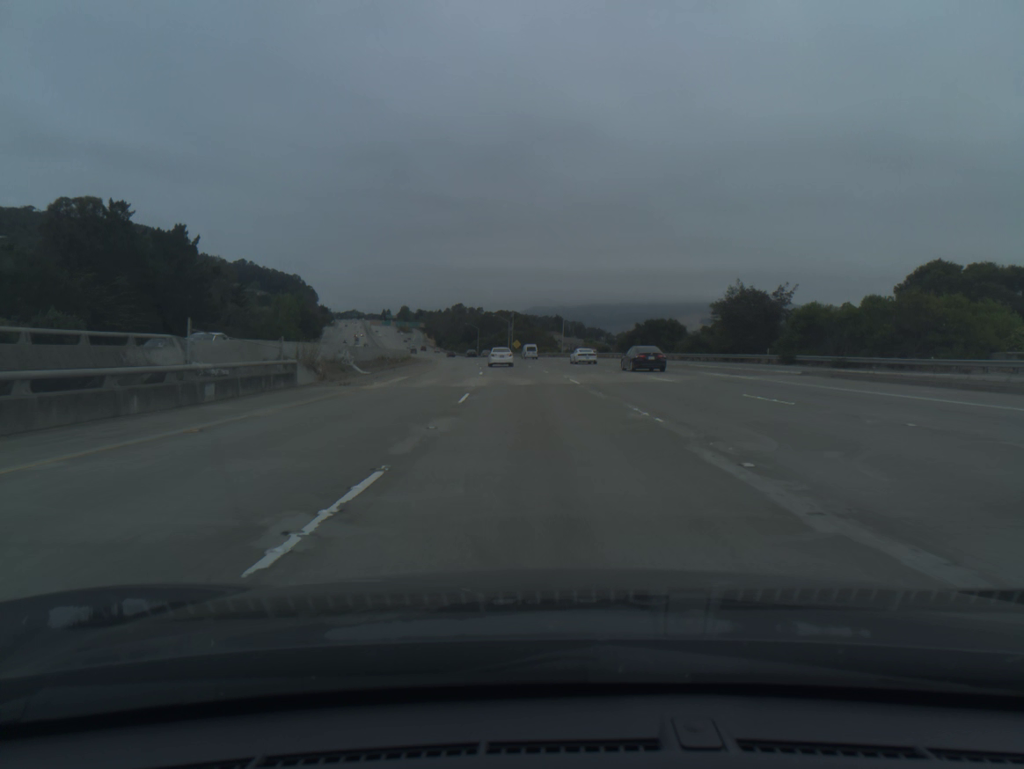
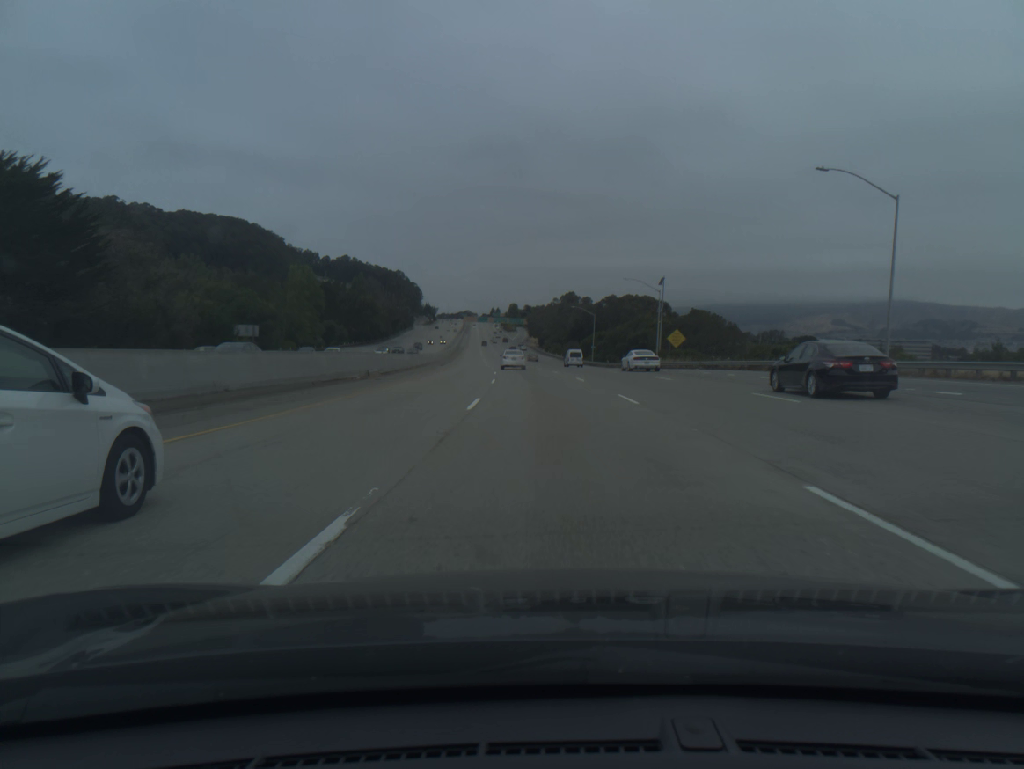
(-7.8, +97.3) m; -8°
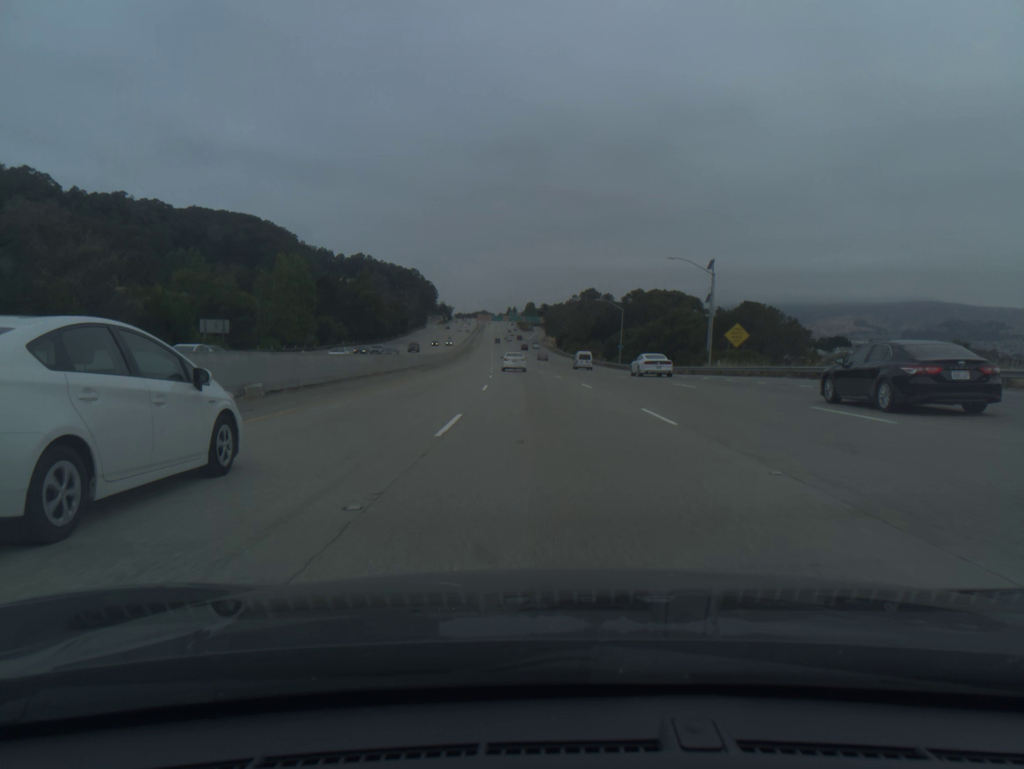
(-0.2, +19.4) m; -1°
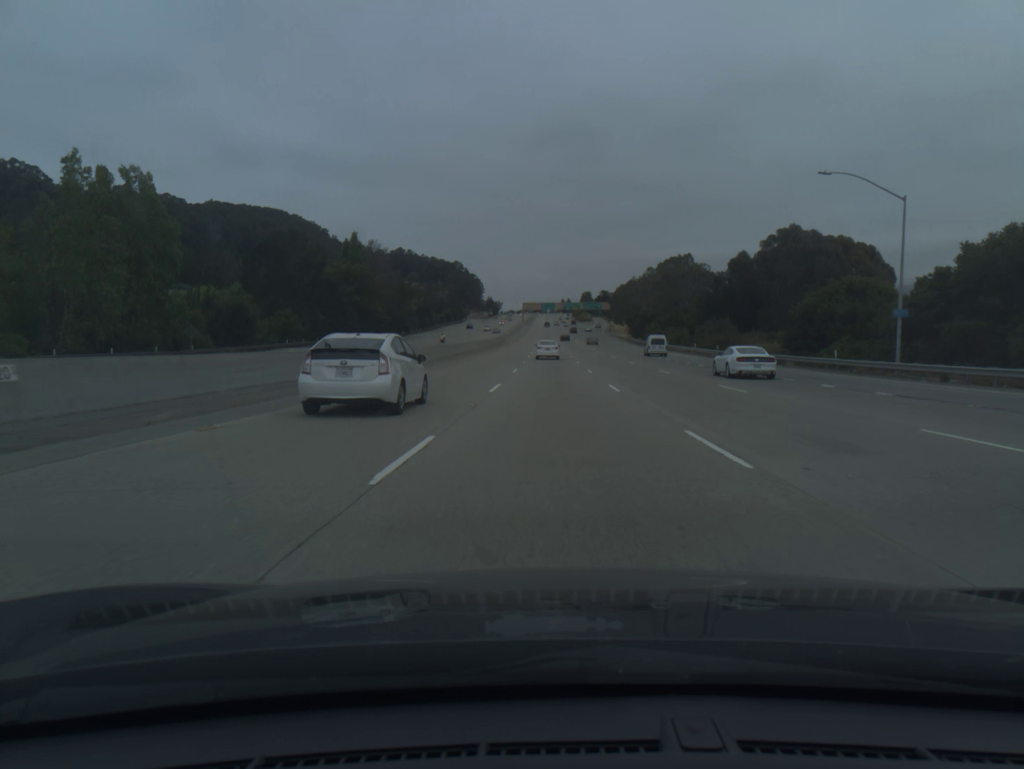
(-3.3, +77.5) m; -4°
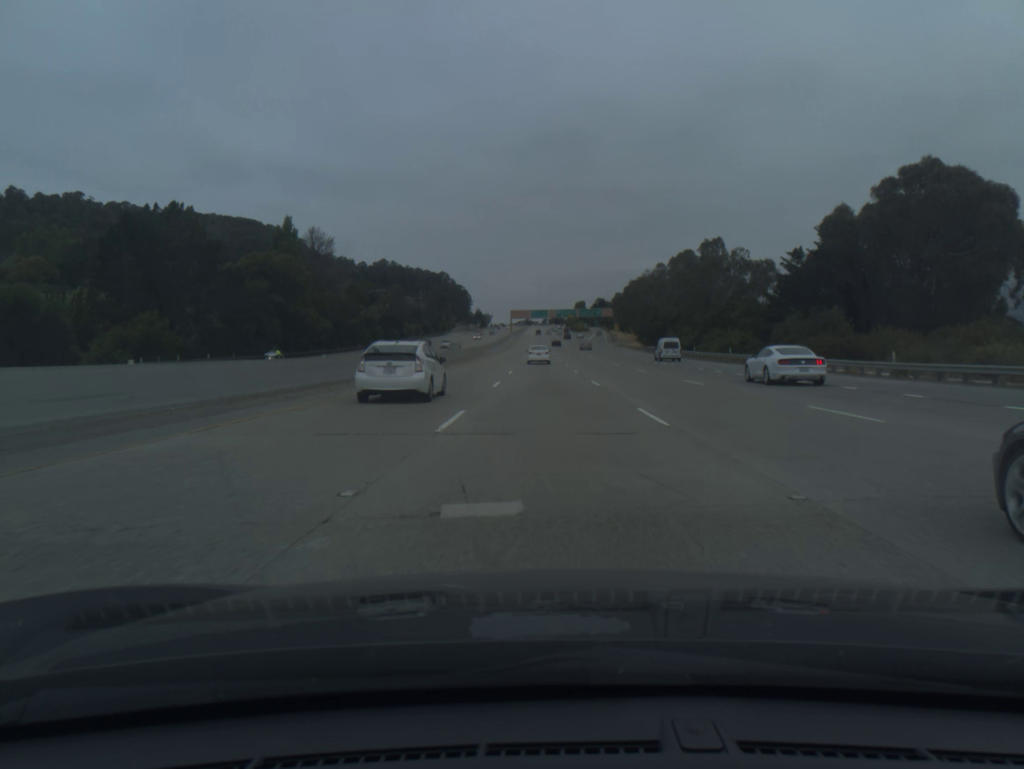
(+0.2, +38.8) m; +1°
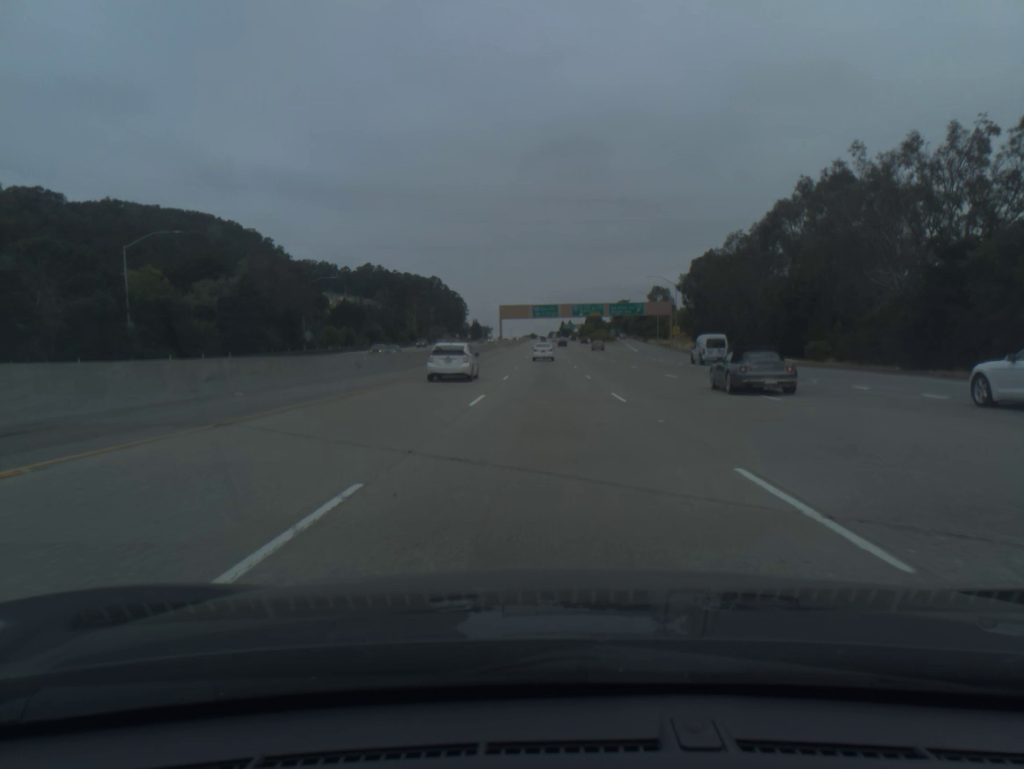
(-0.5, +96.4) m; 0°
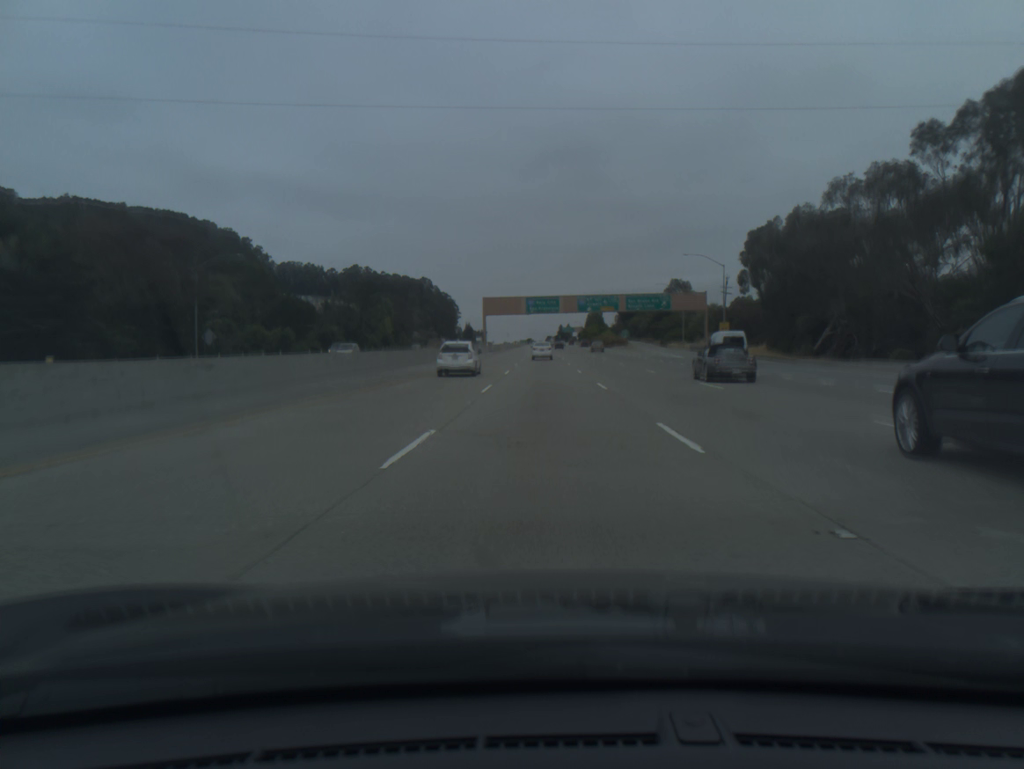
(+0.1, +38.3) m; 0°
